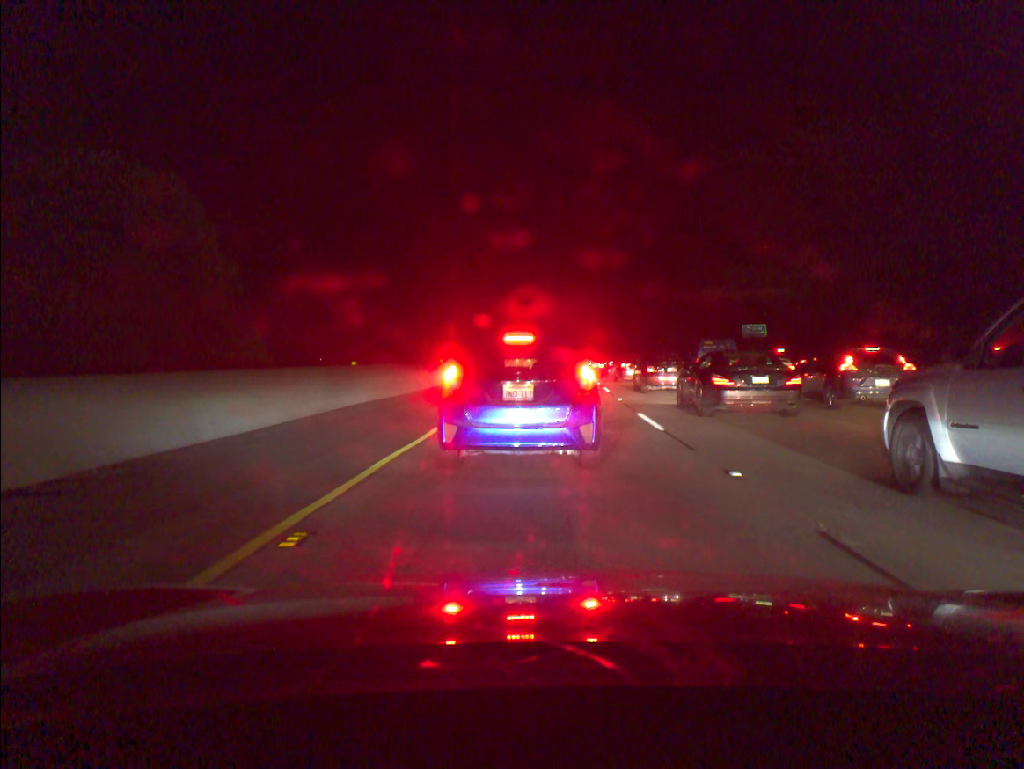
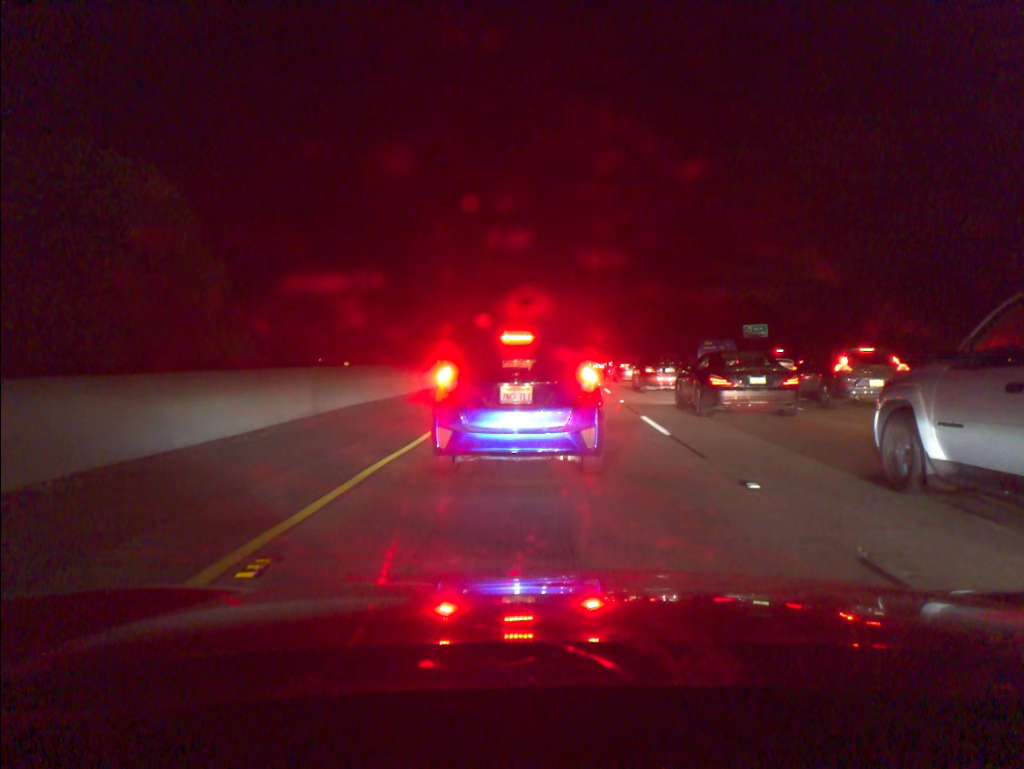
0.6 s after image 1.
(0.0, +0.7) m; 0°
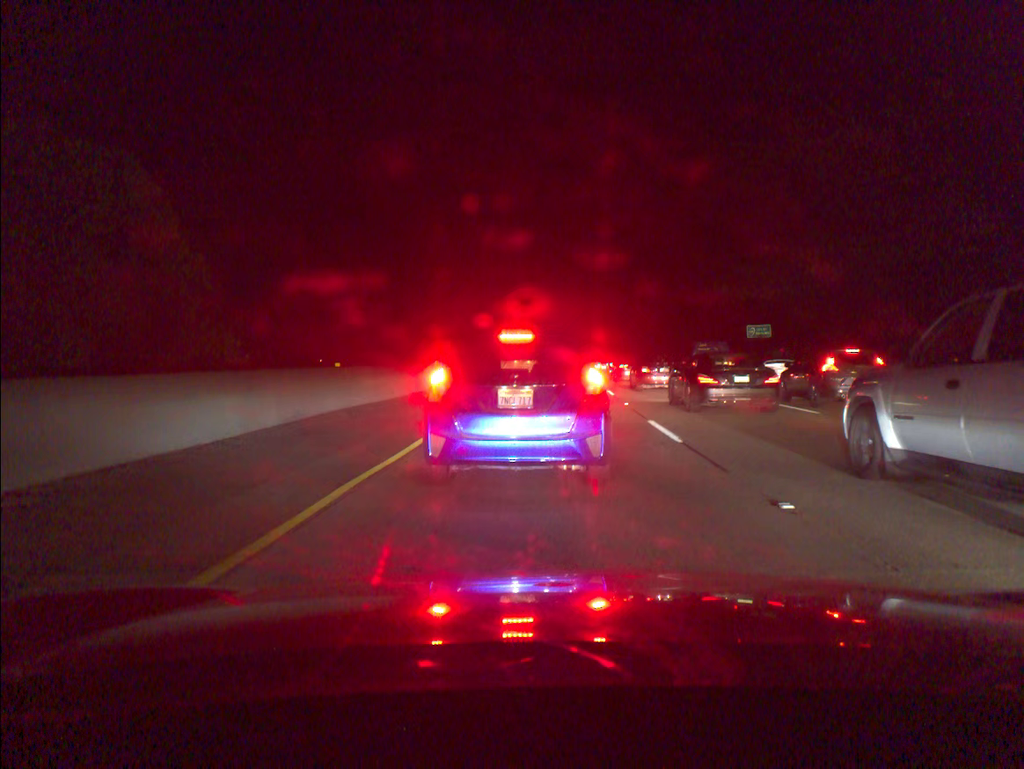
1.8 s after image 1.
(0.0, +1.0) m; 0°
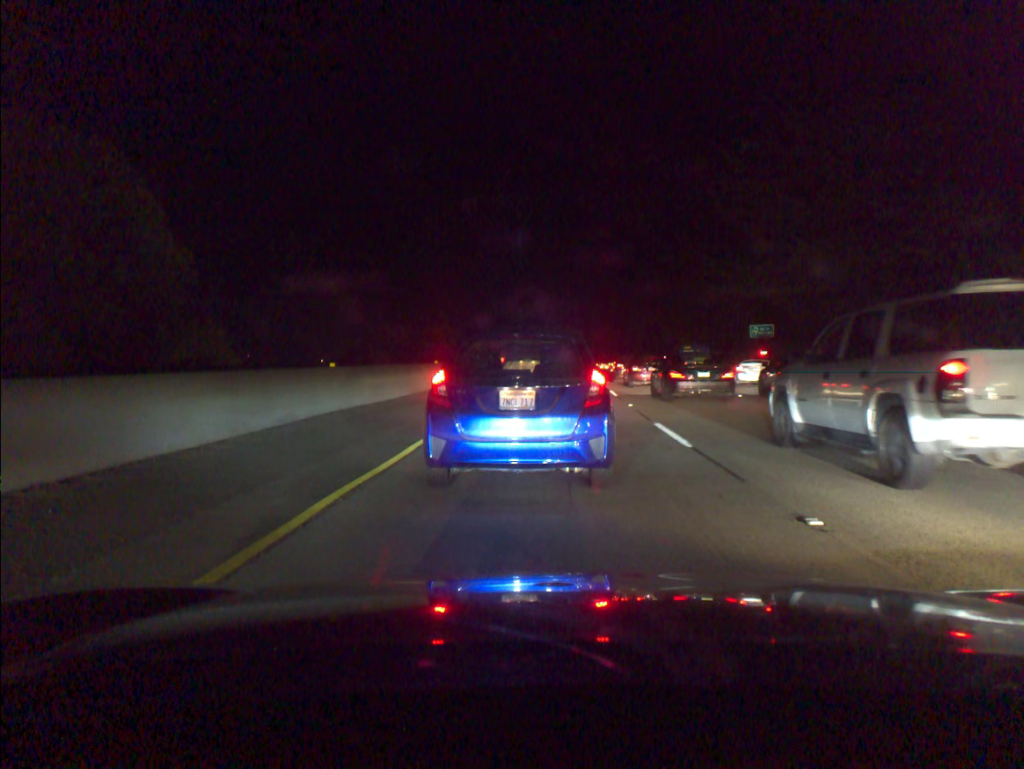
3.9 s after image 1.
(0.0, +0.6) m; 0°
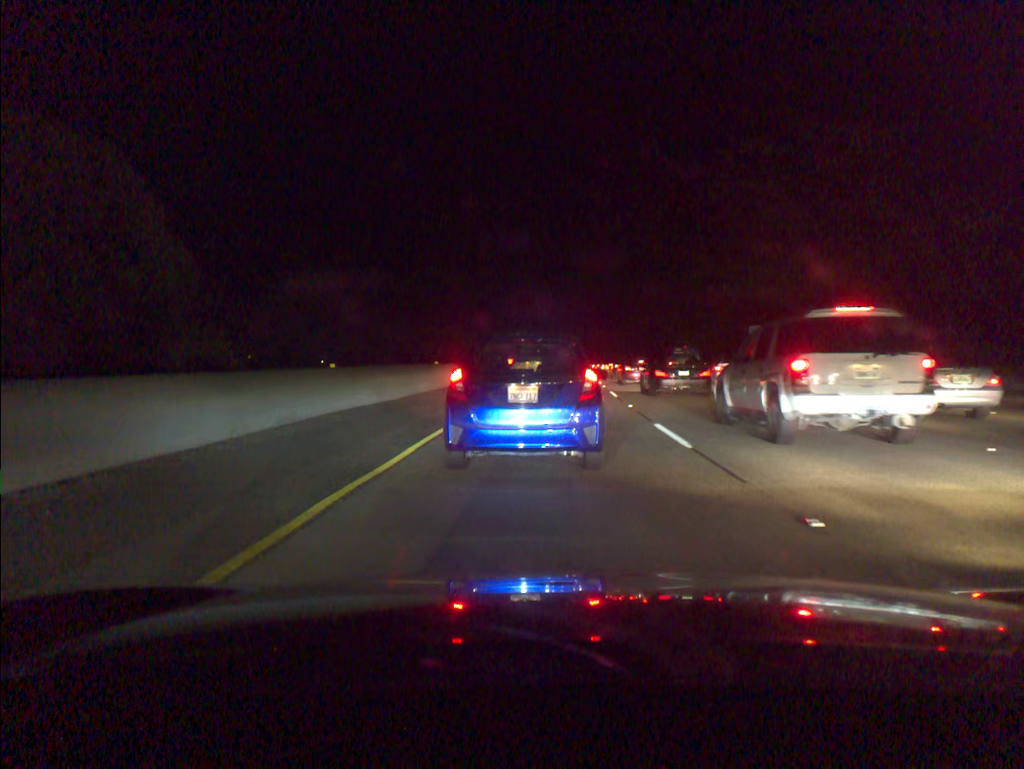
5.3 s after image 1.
(0.0, 0.0) m; 0°
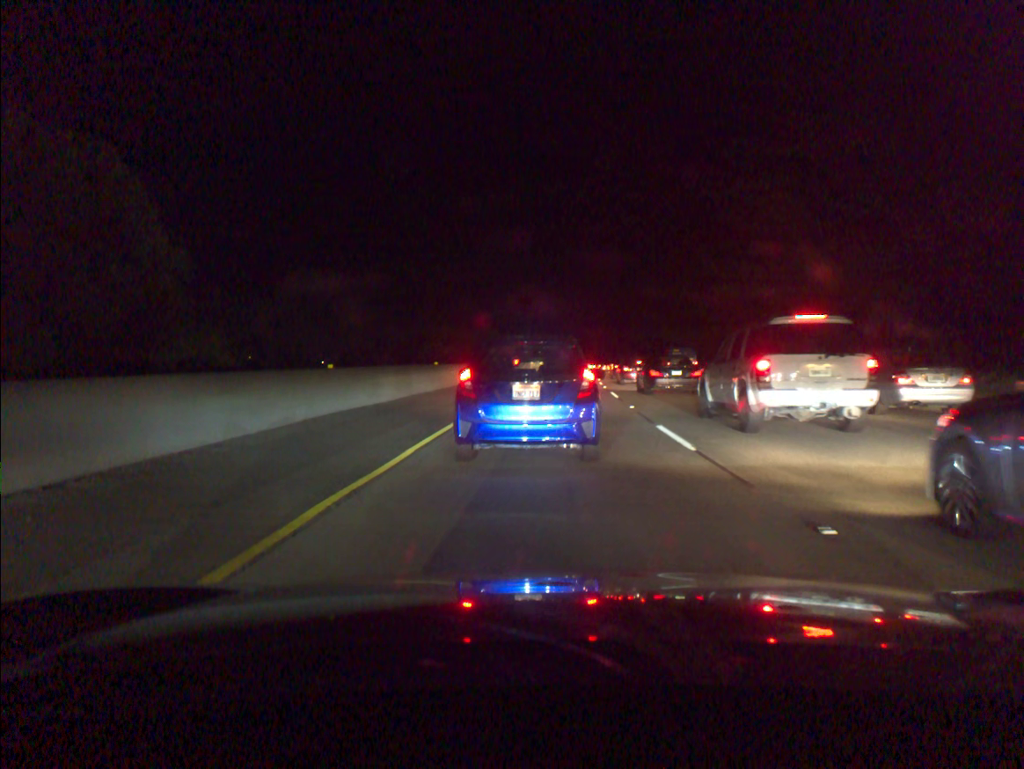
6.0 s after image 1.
(0.0, +0.2) m; 0°
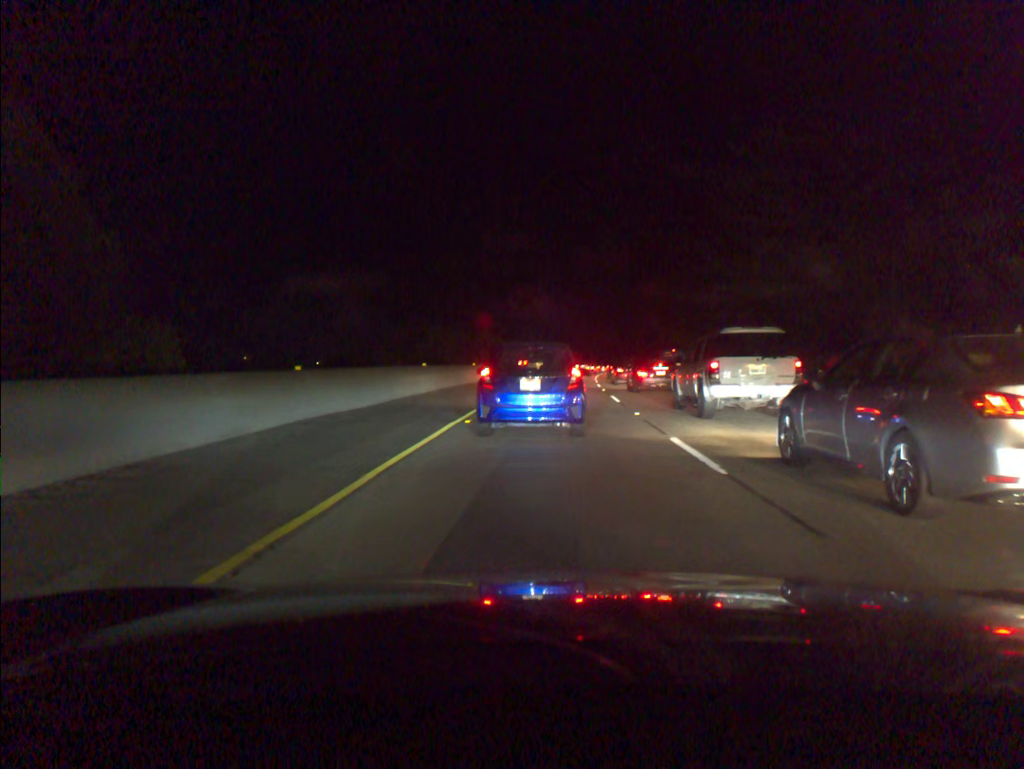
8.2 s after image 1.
(0.0, +2.0) m; 0°
